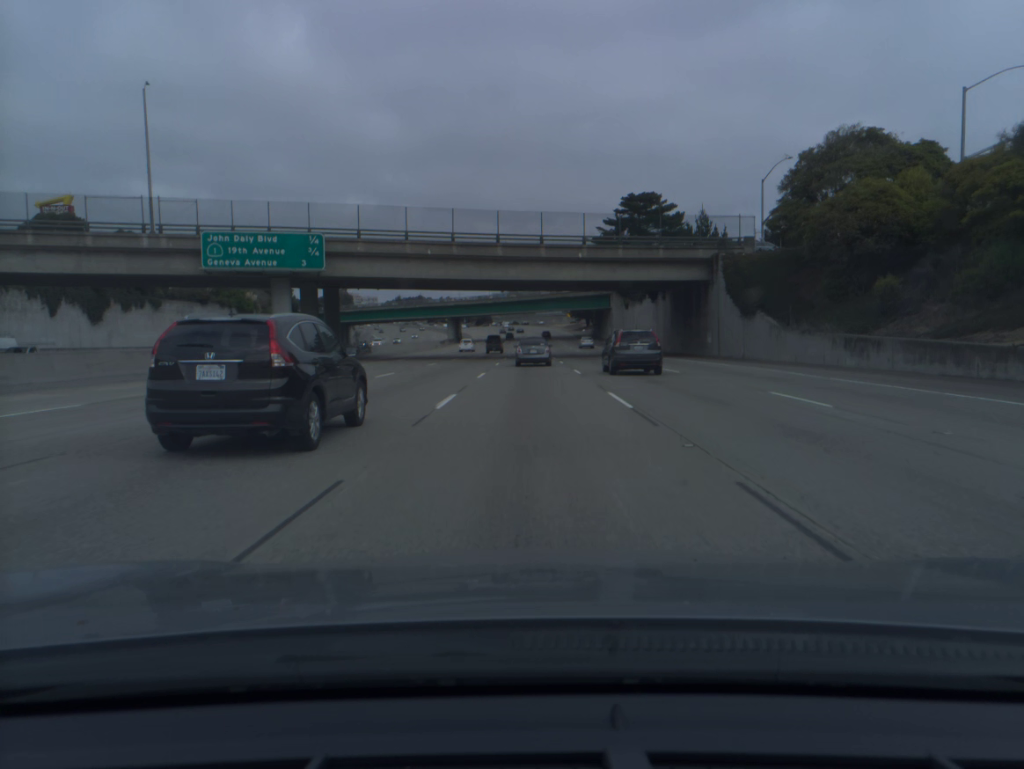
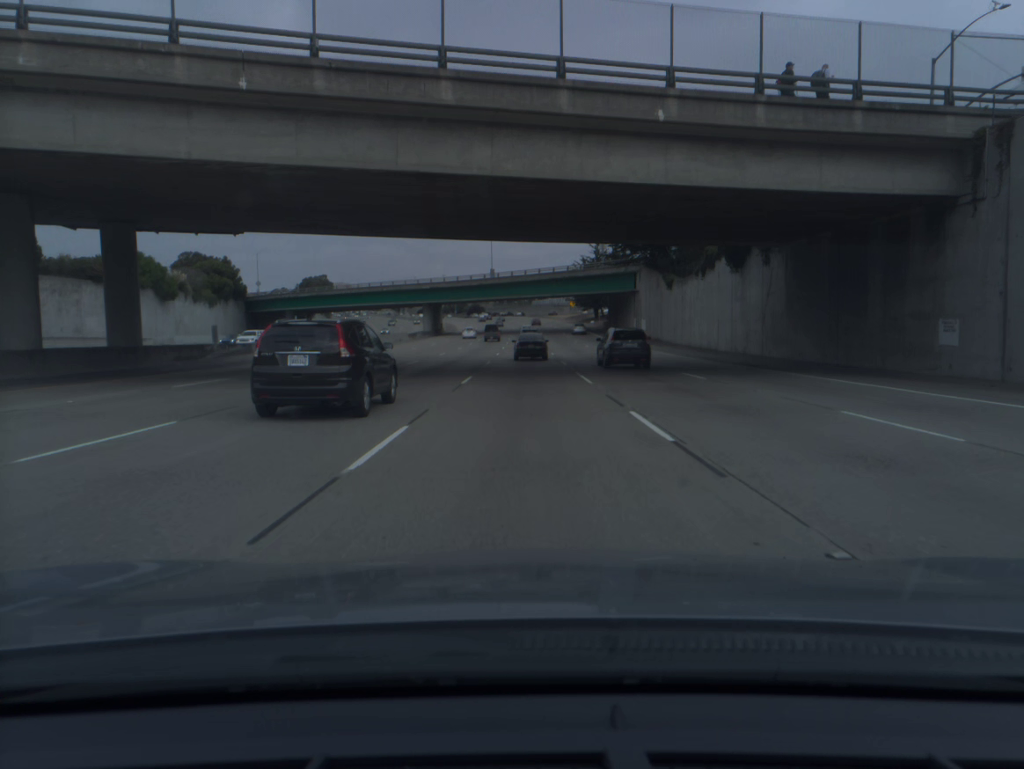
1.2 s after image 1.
(+0.1, +33.9) m; 0°
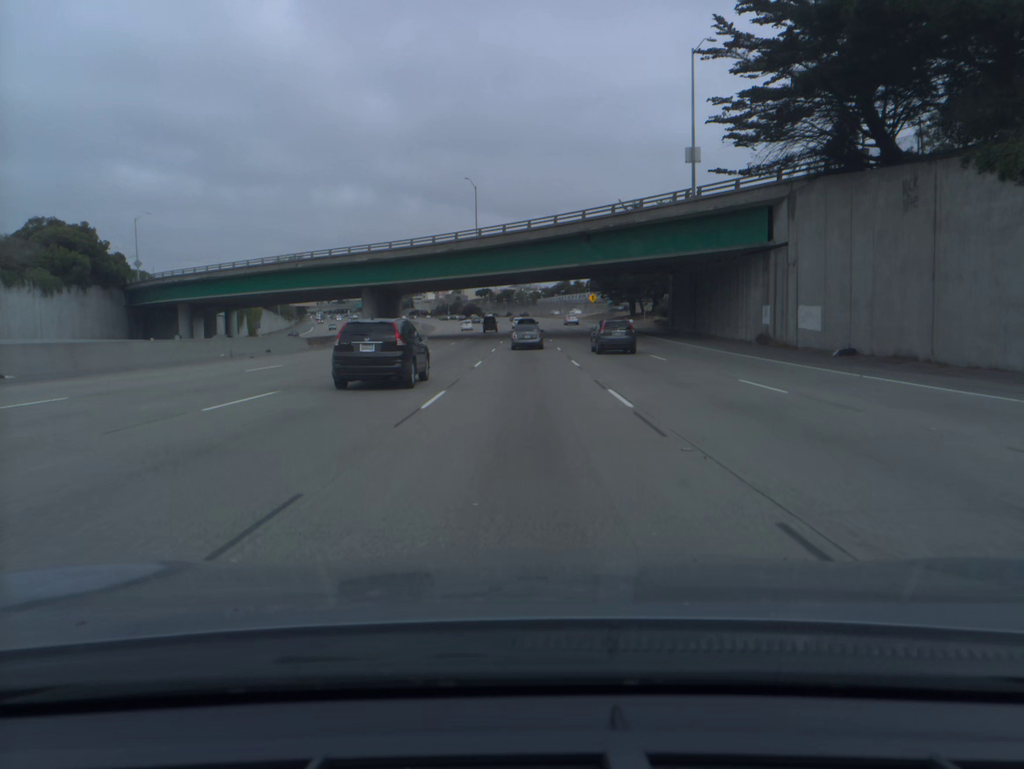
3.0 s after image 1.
(-0.1, +51.3) m; 0°
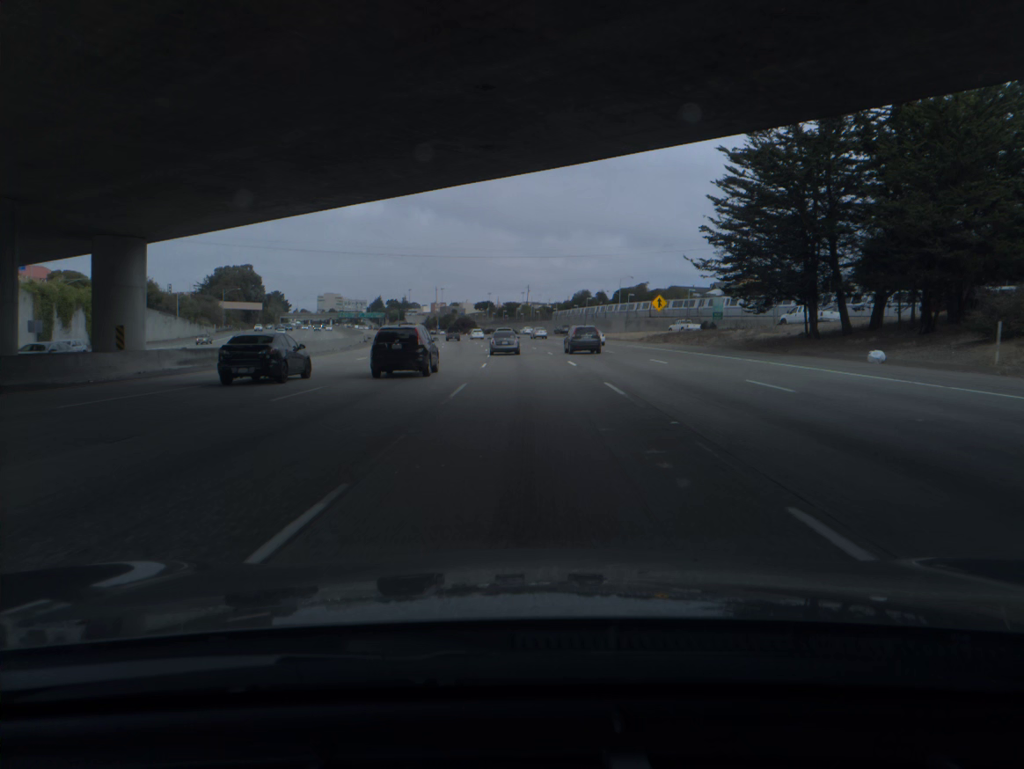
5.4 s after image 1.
(-0.2, +68.1) m; 0°
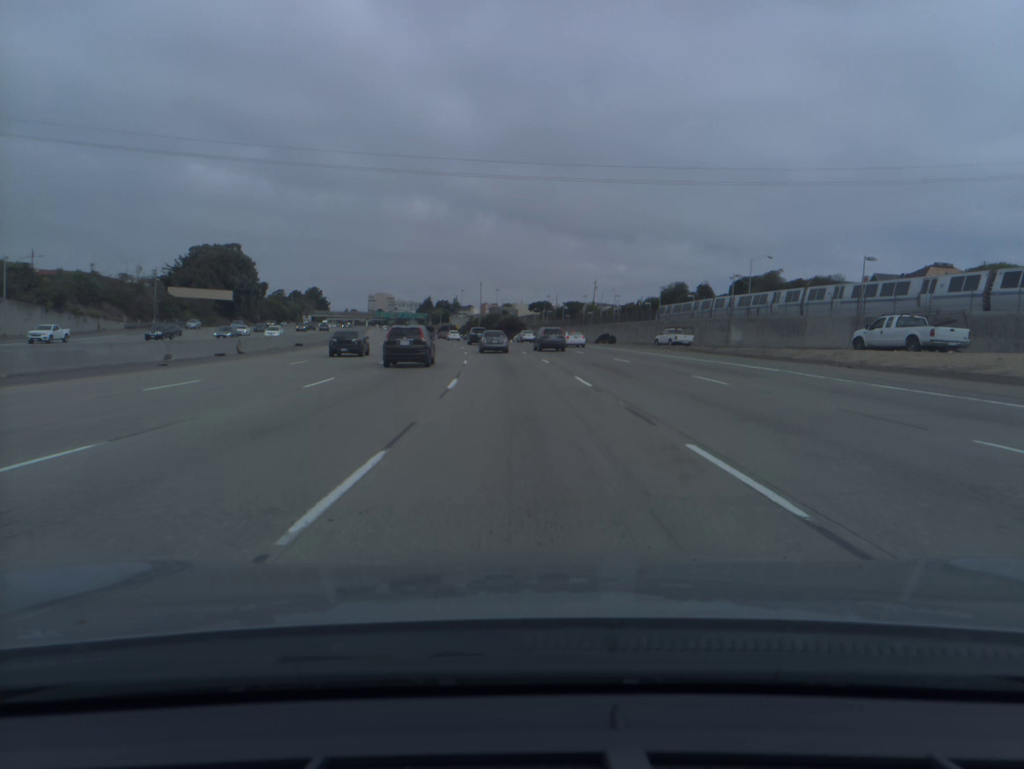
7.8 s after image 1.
(-1.8, +67.7) m; -4°
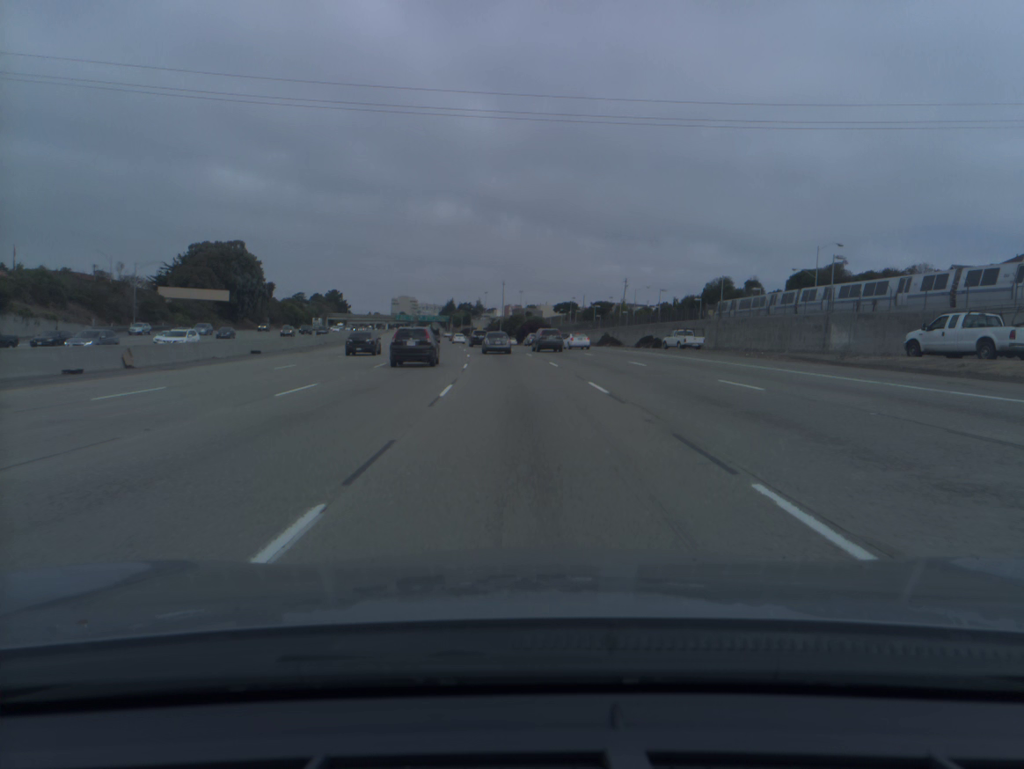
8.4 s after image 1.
(-0.2, +17.1) m; -2°
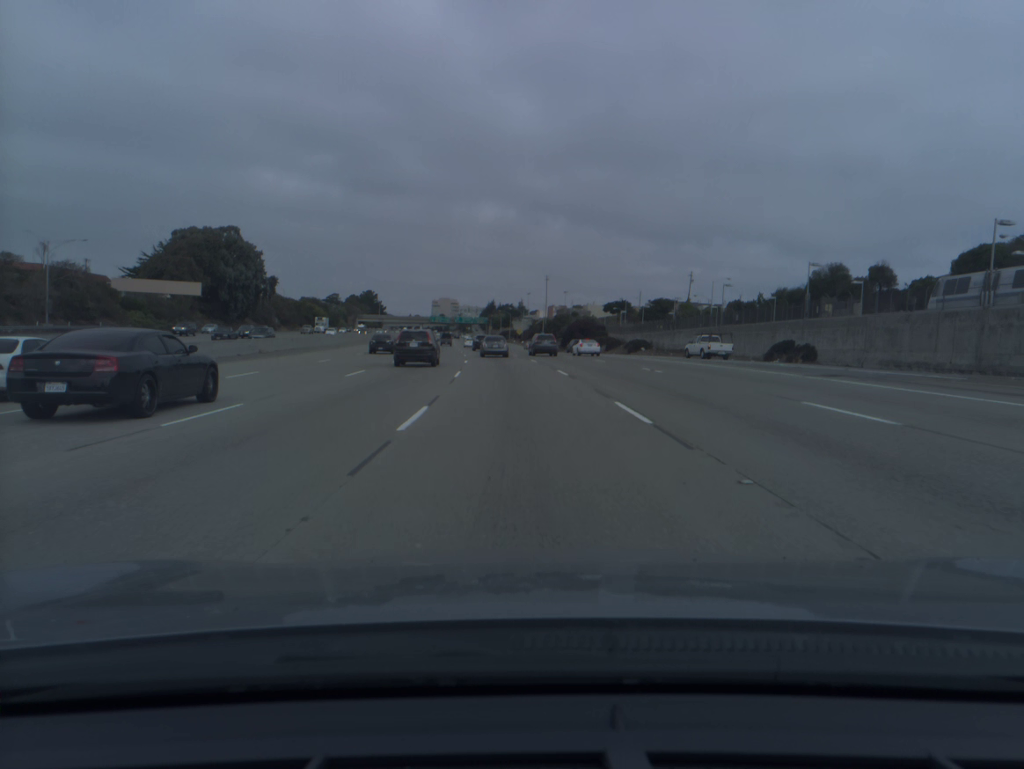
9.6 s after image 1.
(-0.9, +34.3) m; -3°
